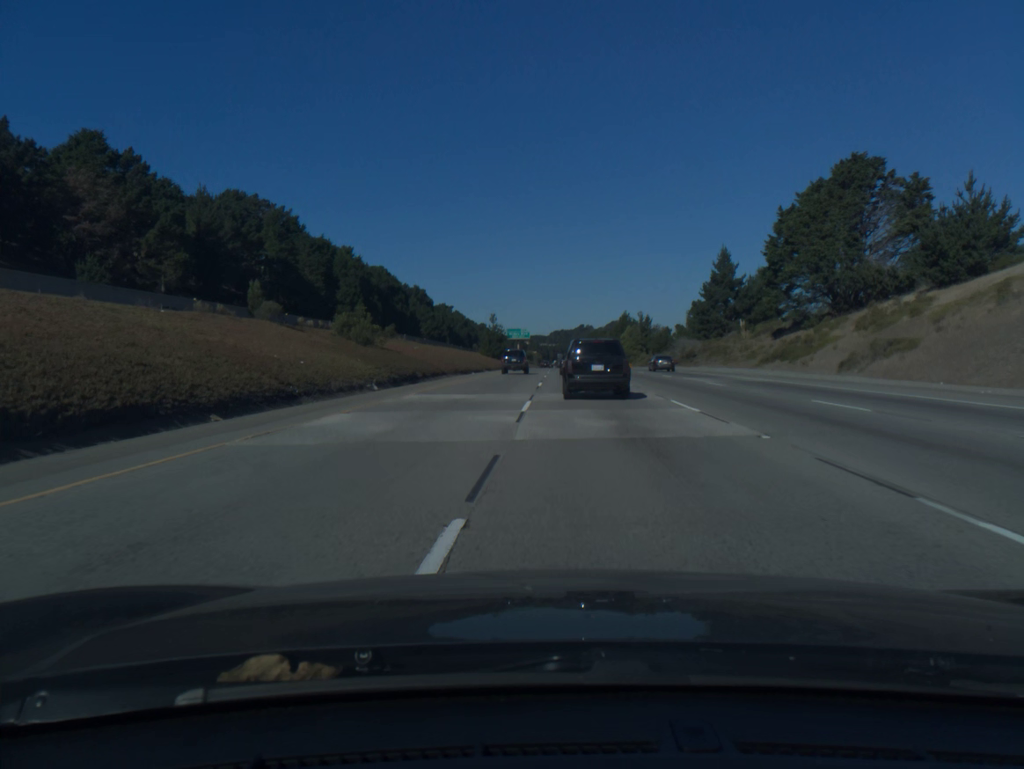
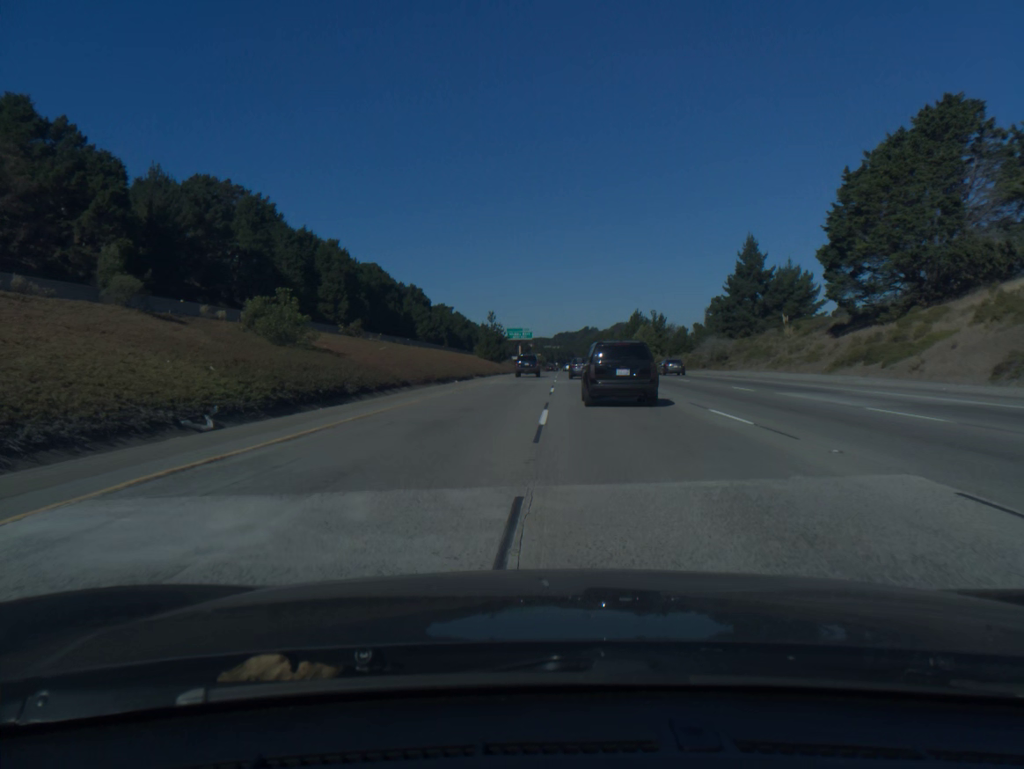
(0.0, +17.0) m; 0°
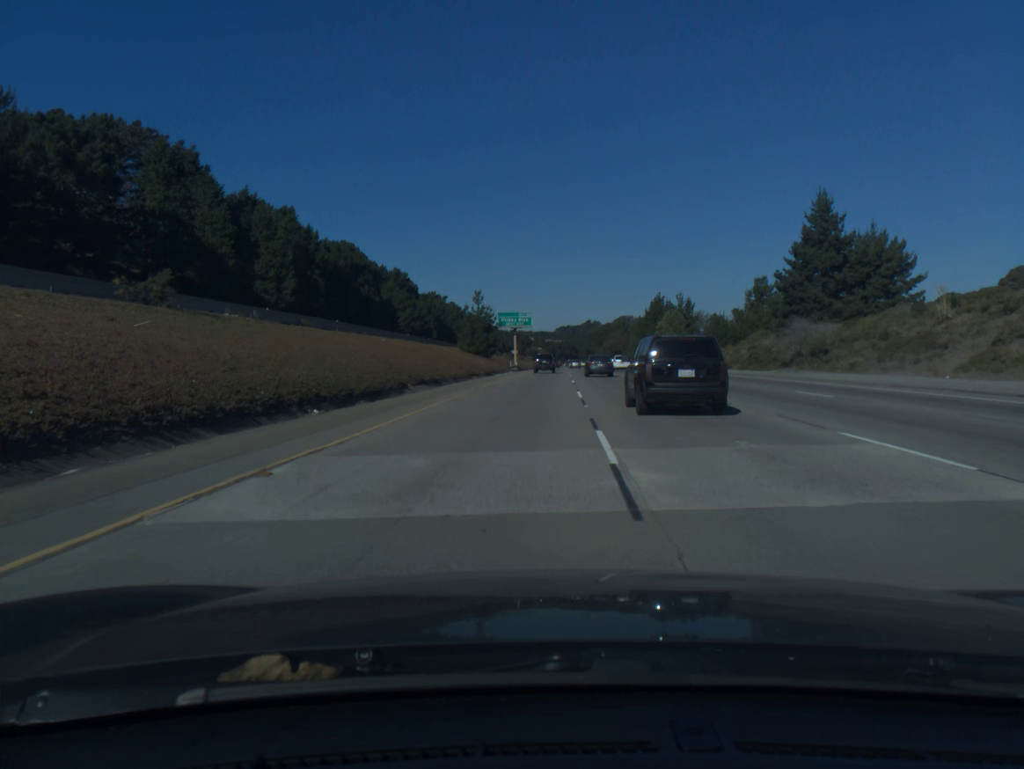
(-0.1, +34.7) m; 0°
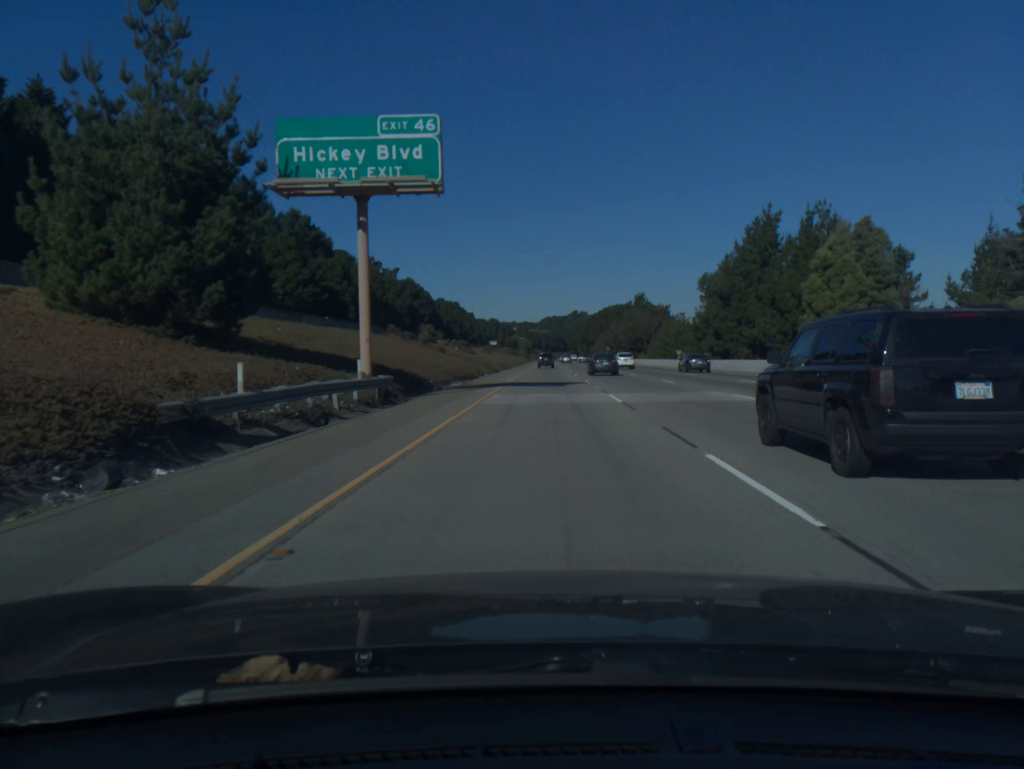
(+1.2, +90.6) m; +1°
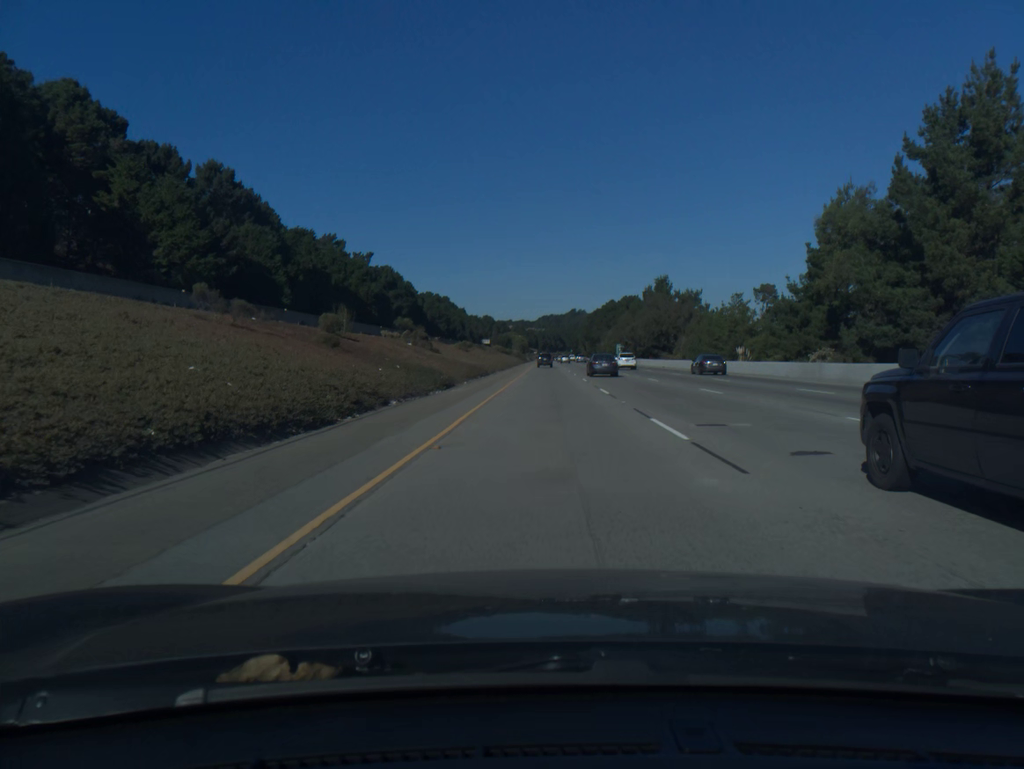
(+0.1, +38.0) m; 0°
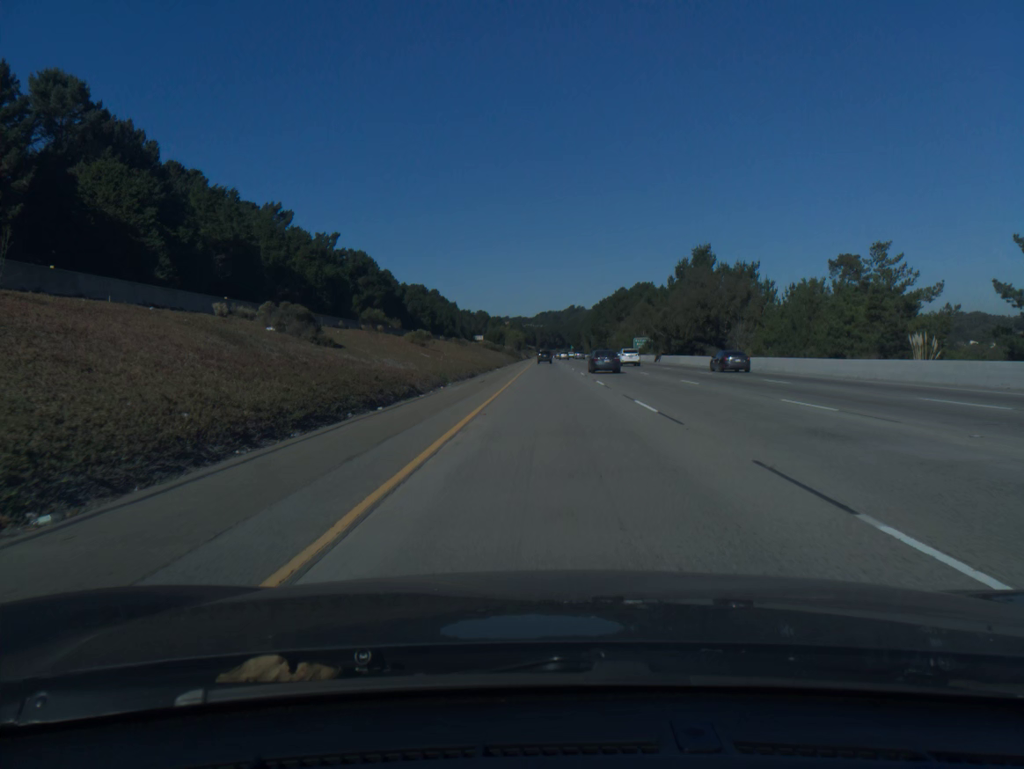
(0.0, +38.8) m; 0°
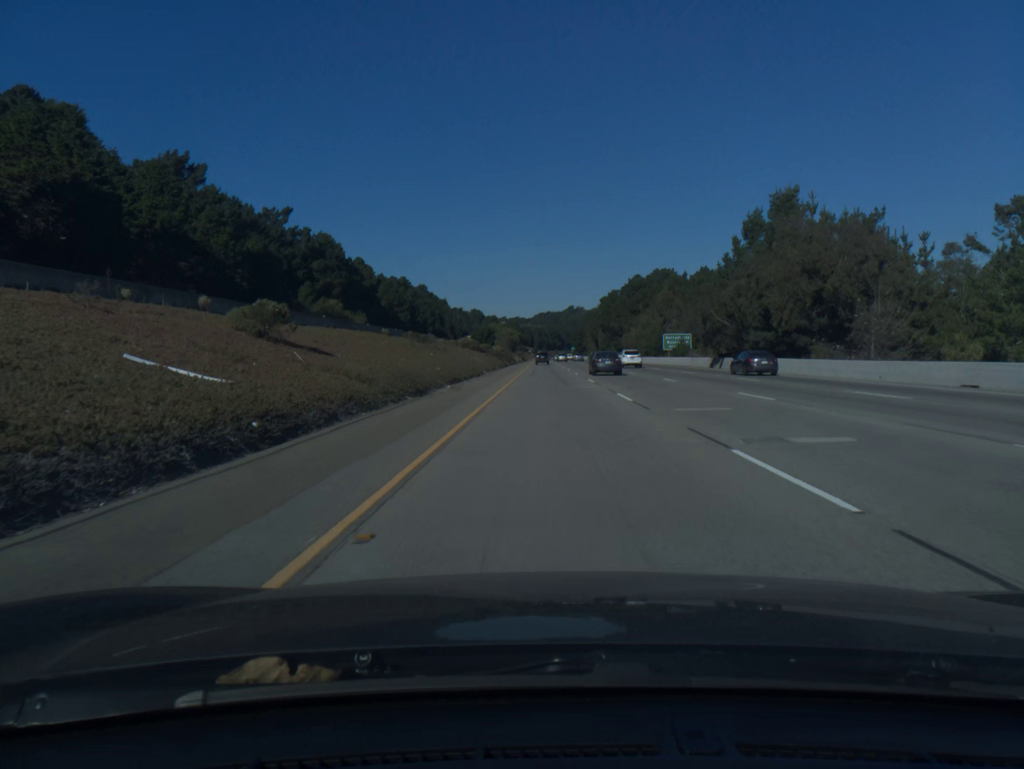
(+0.1, +39.4) m; 0°
